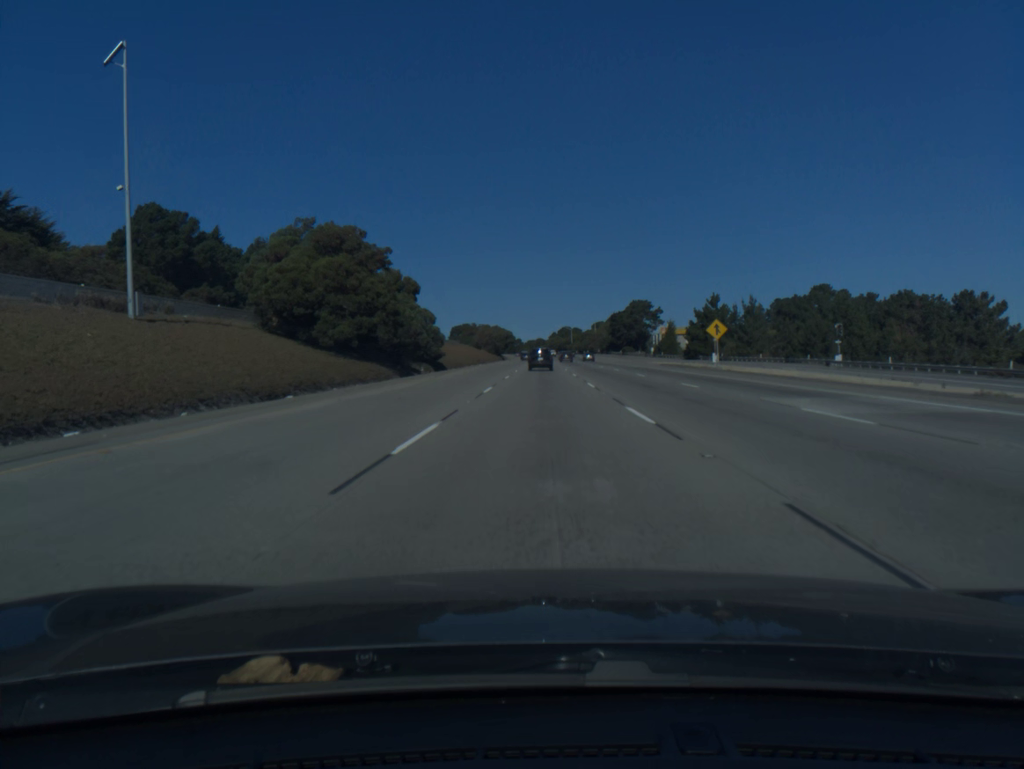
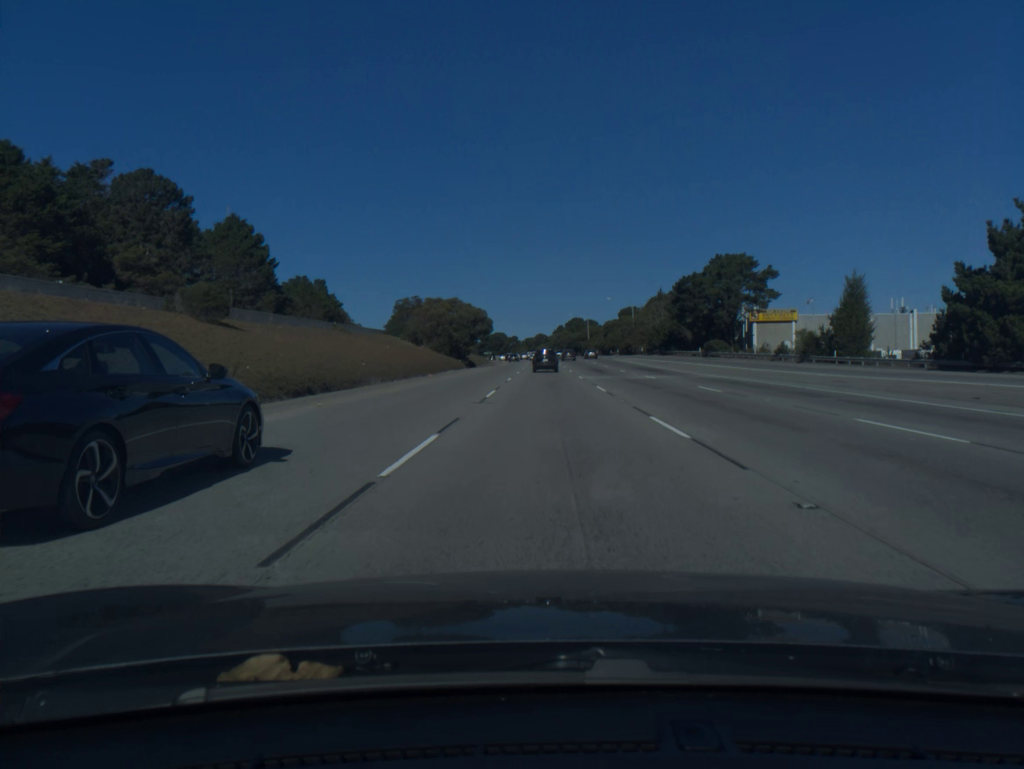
(-0.2, +89.7) m; 0°
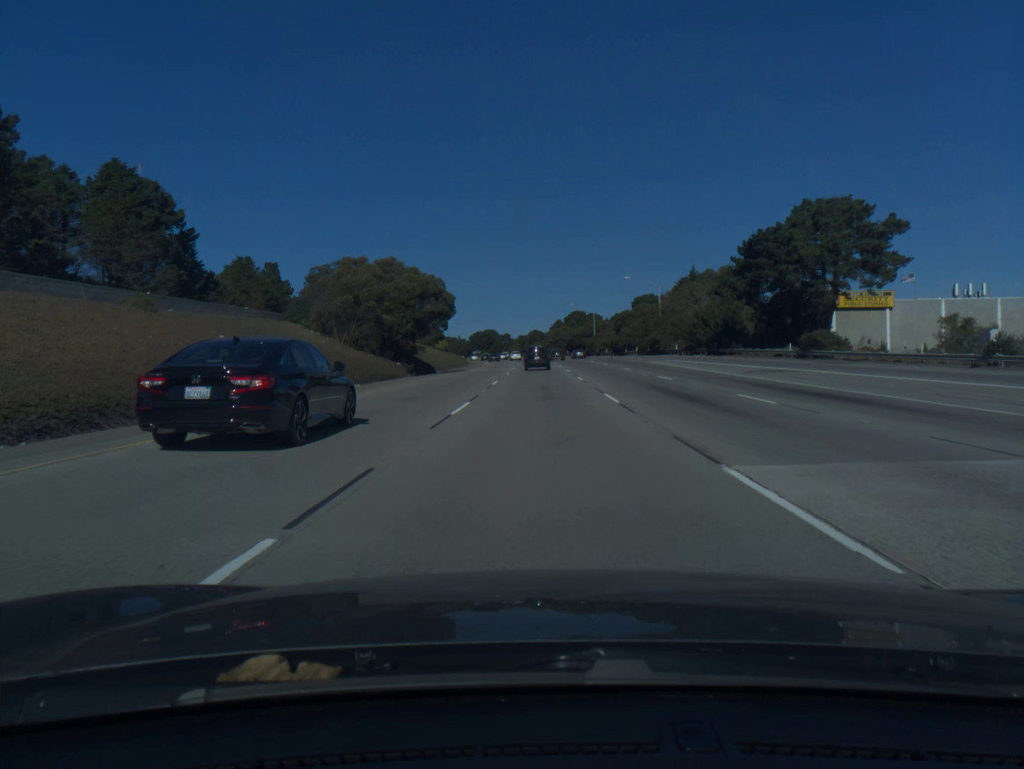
(+0.1, +35.8) m; 0°
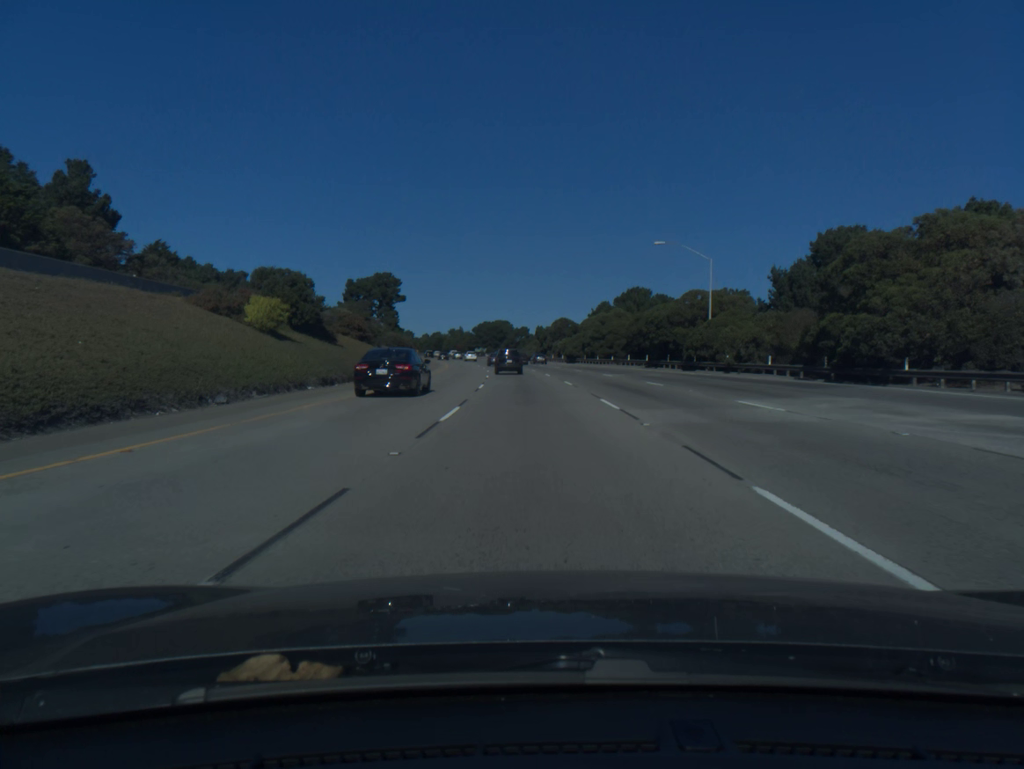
(-0.6, +88.8) m; -2°
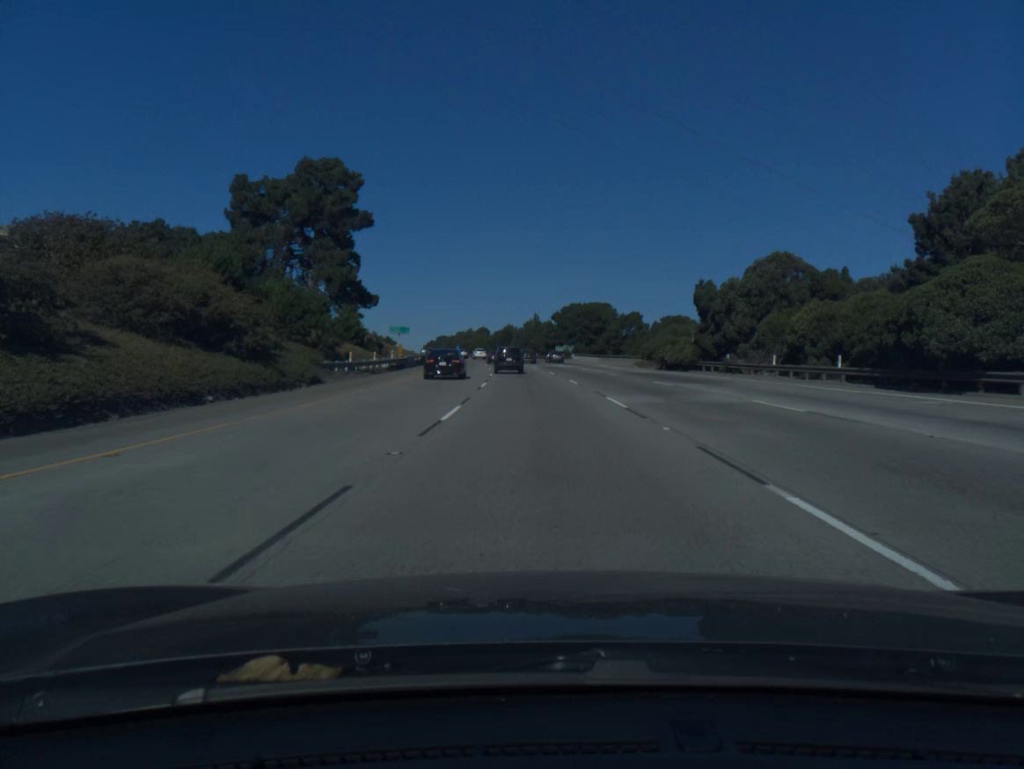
(-5.1, +88.0) m; -7°
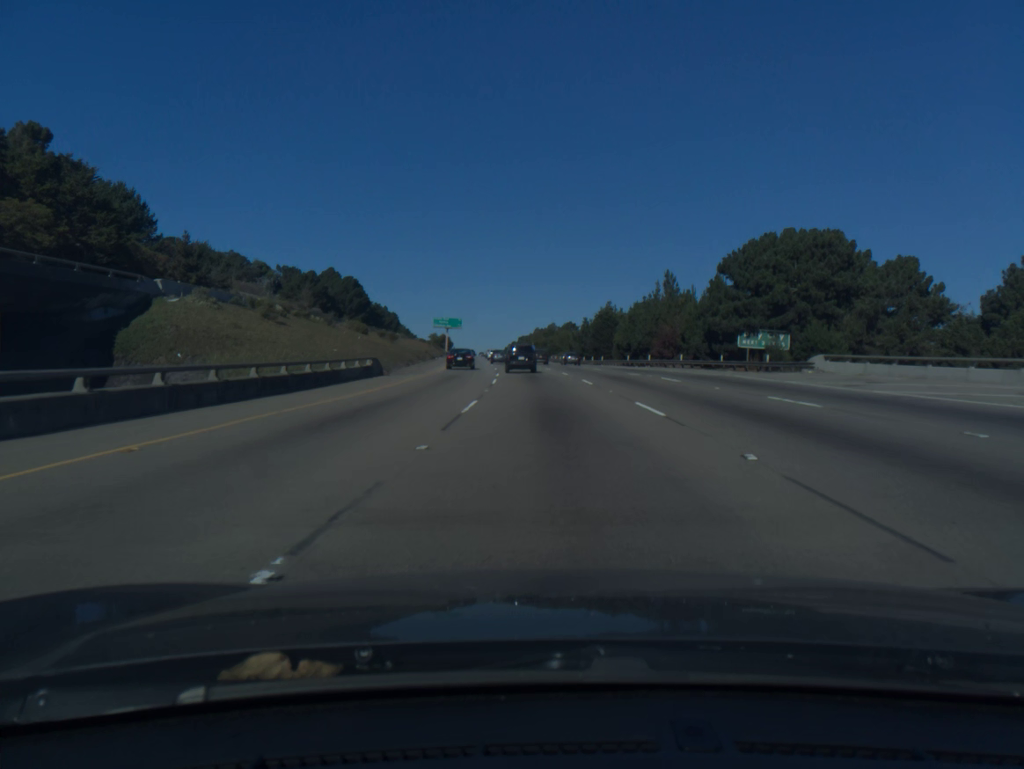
(-4.8, +86.7) m; -7°
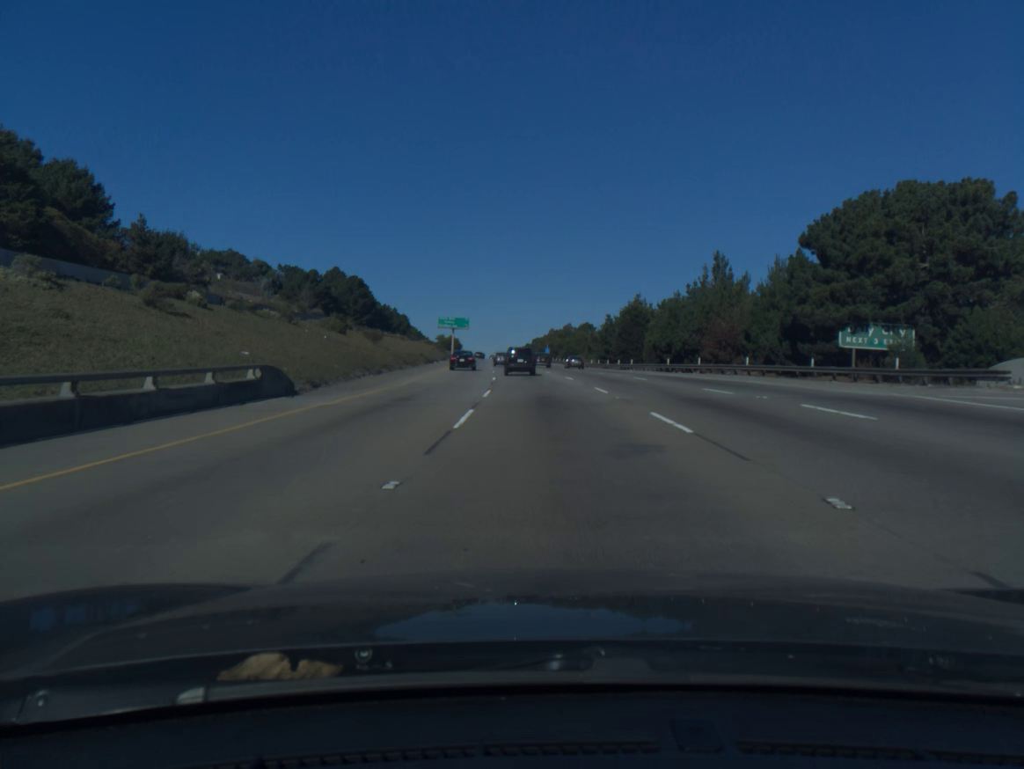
(-0.2, +17.0) m; -1°
